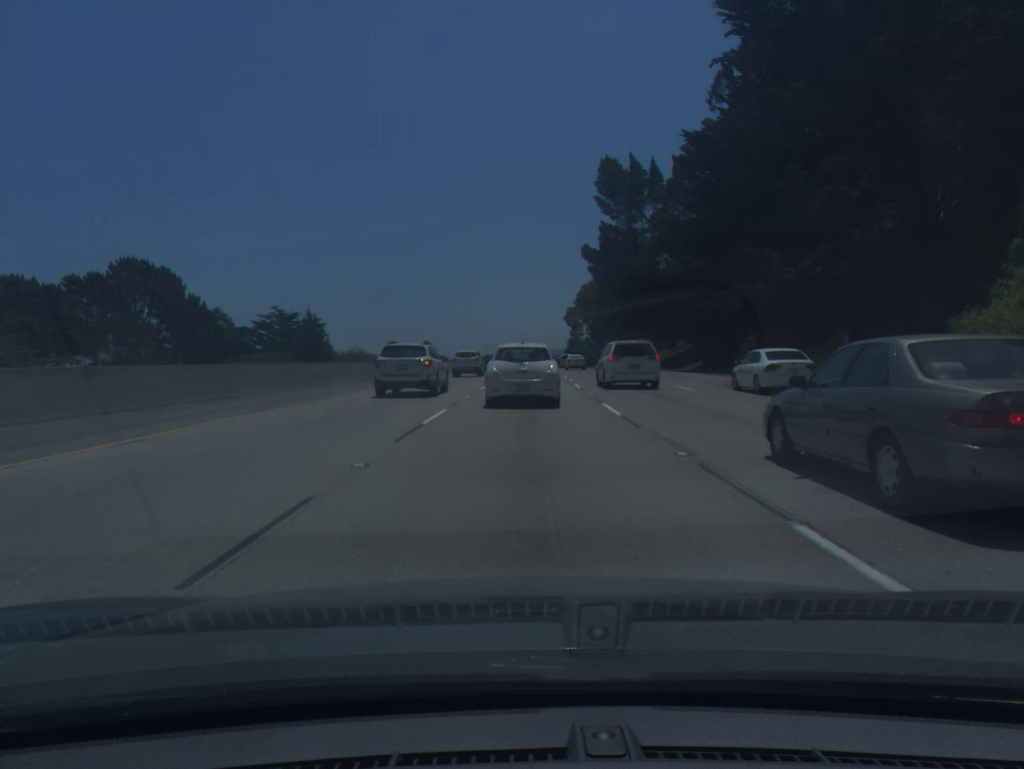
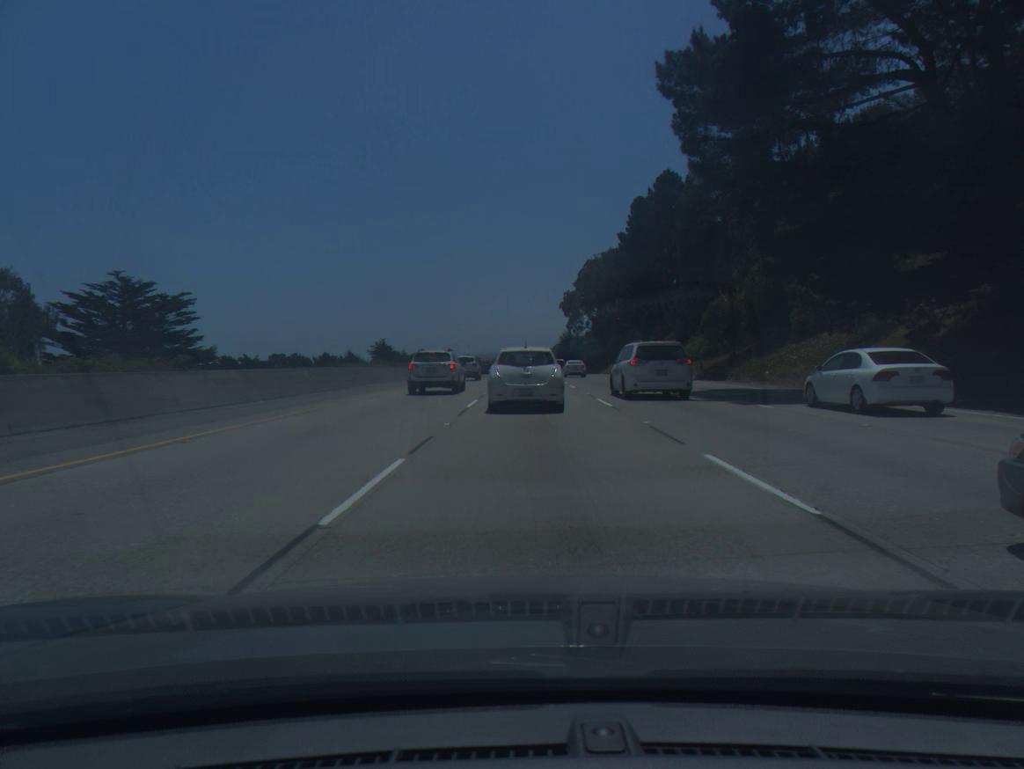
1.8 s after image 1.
(+0.7, +52.2) m; +1°
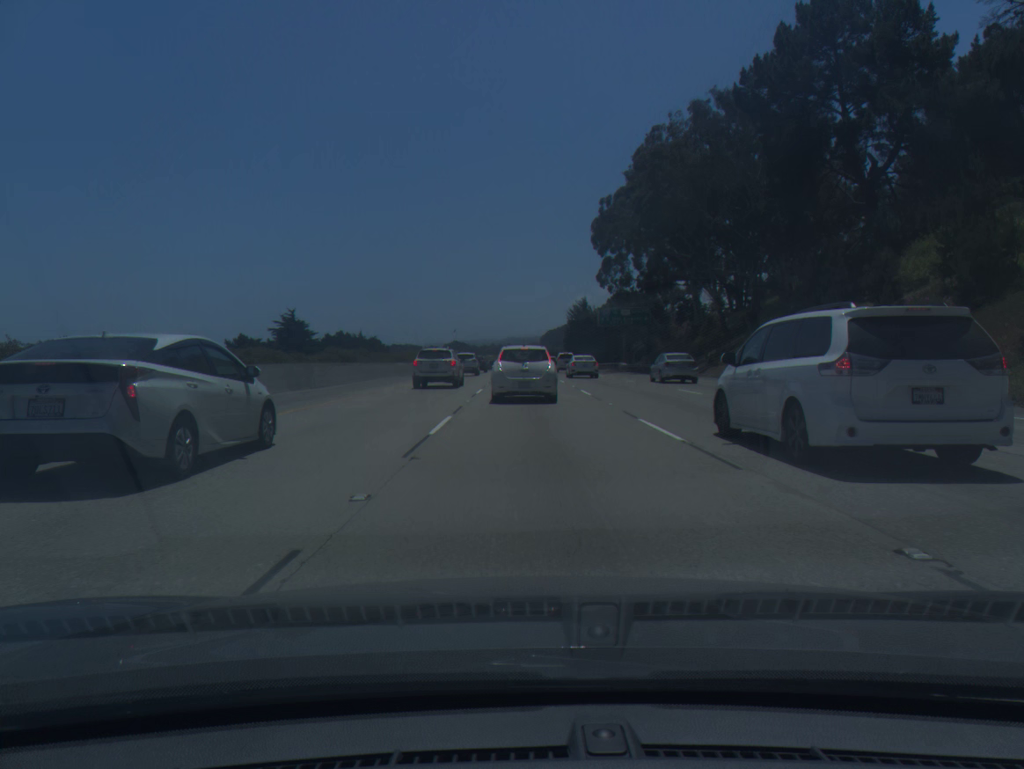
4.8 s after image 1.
(+0.4, +81.1) m; +1°
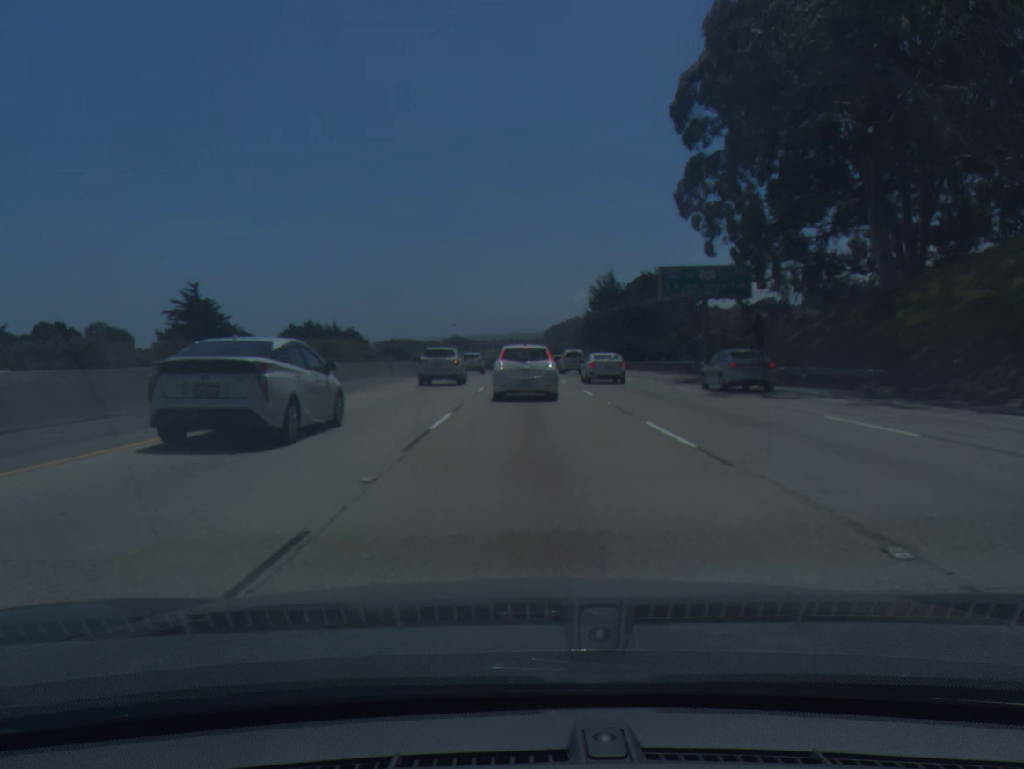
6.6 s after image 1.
(-0.1, +43.4) m; 0°
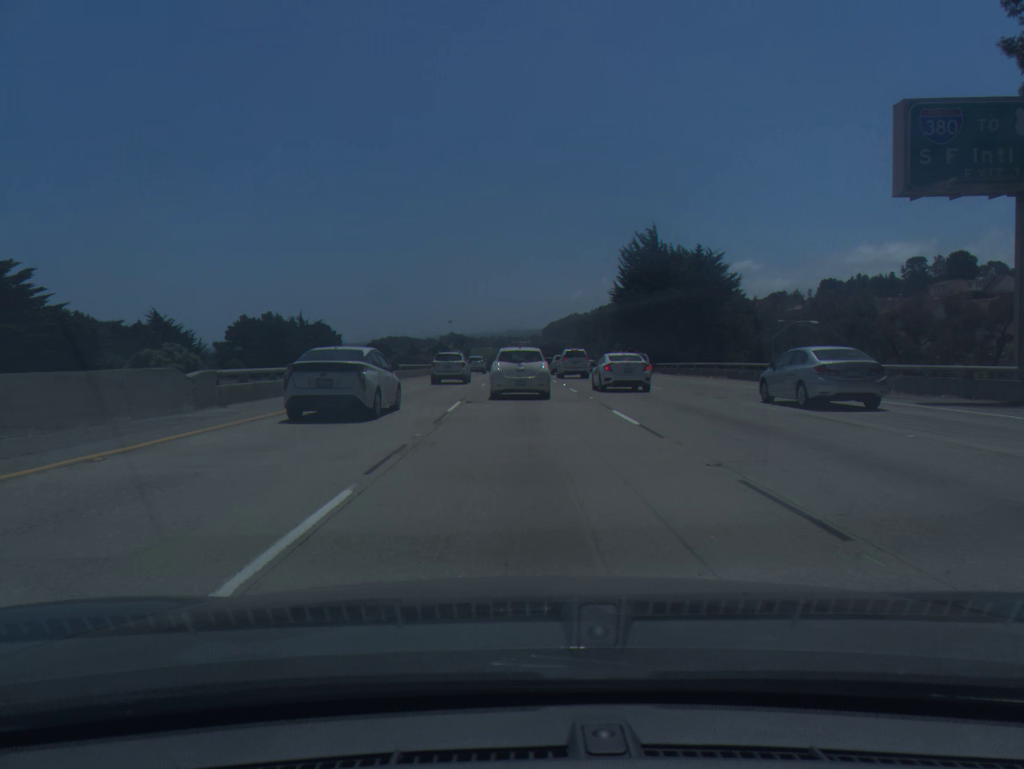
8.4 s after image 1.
(+0.1, +38.9) m; 0°
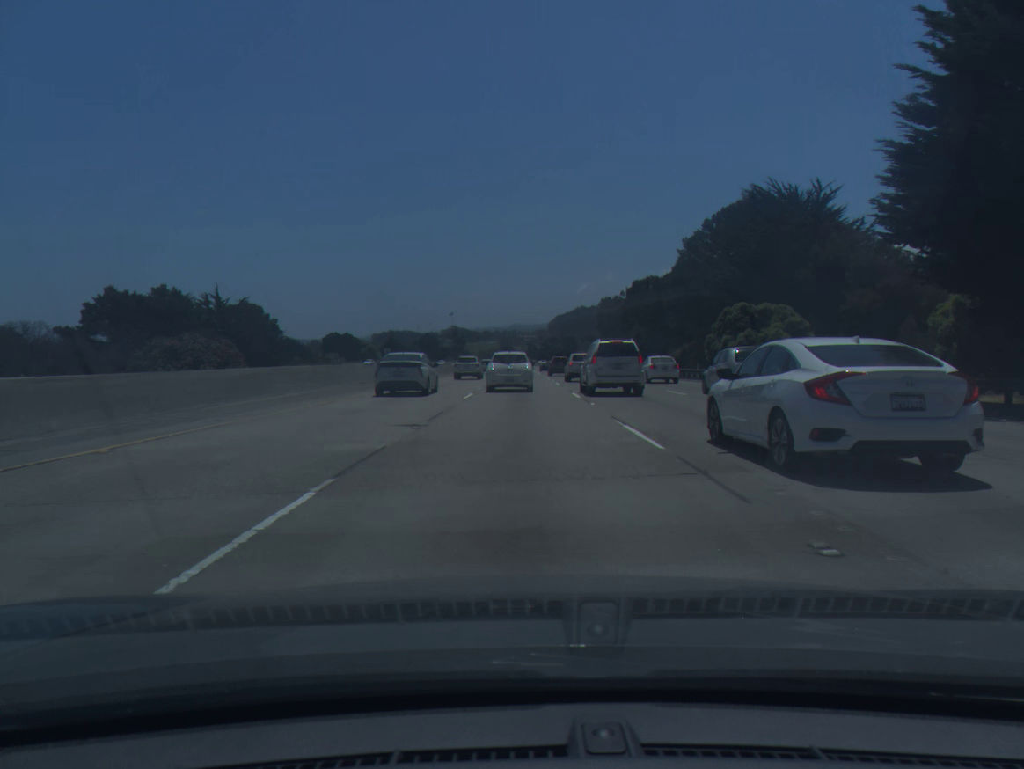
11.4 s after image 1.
(0.0, +62.3) m; 0°
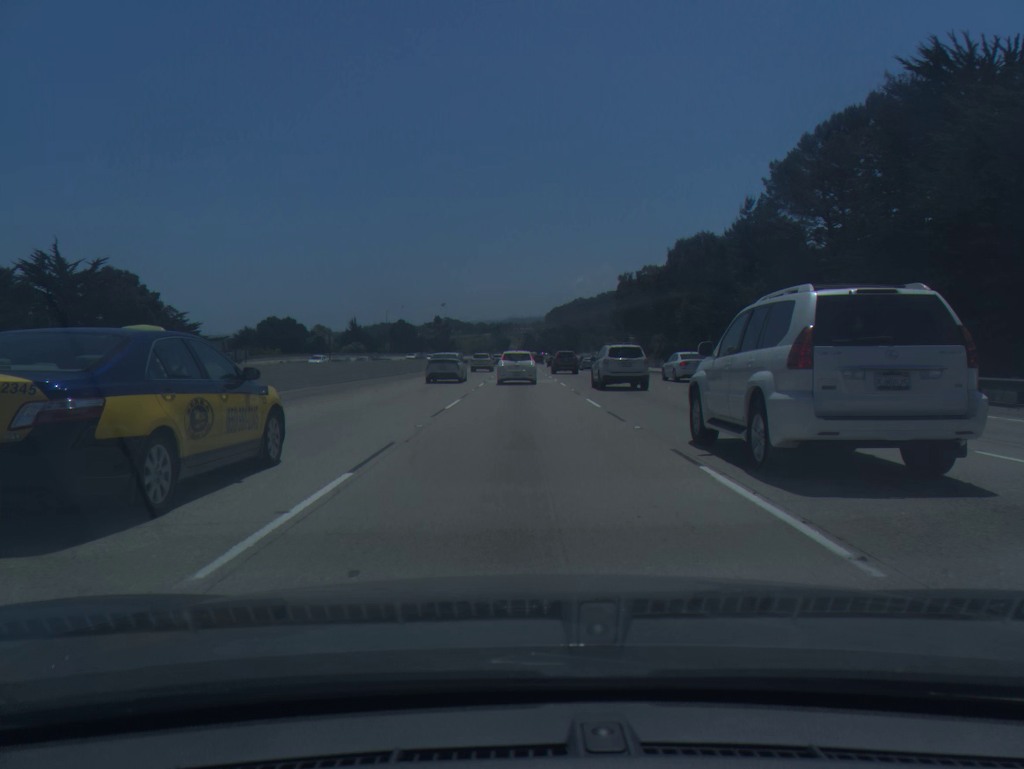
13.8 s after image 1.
(+0.1, +50.0) m; 0°
